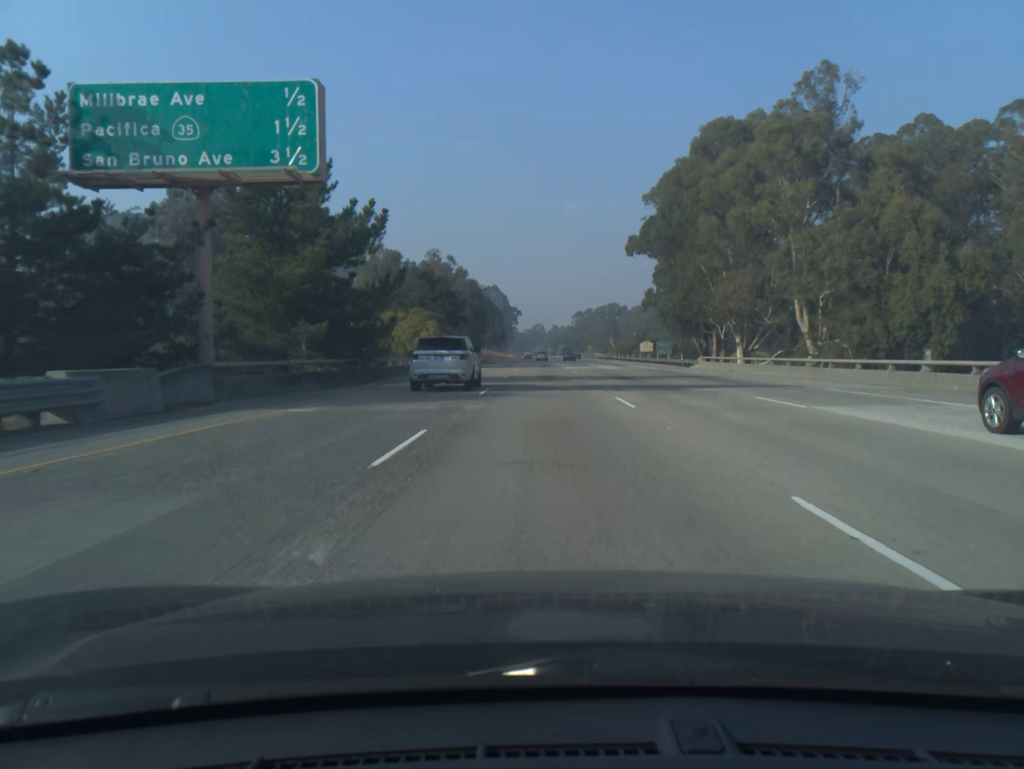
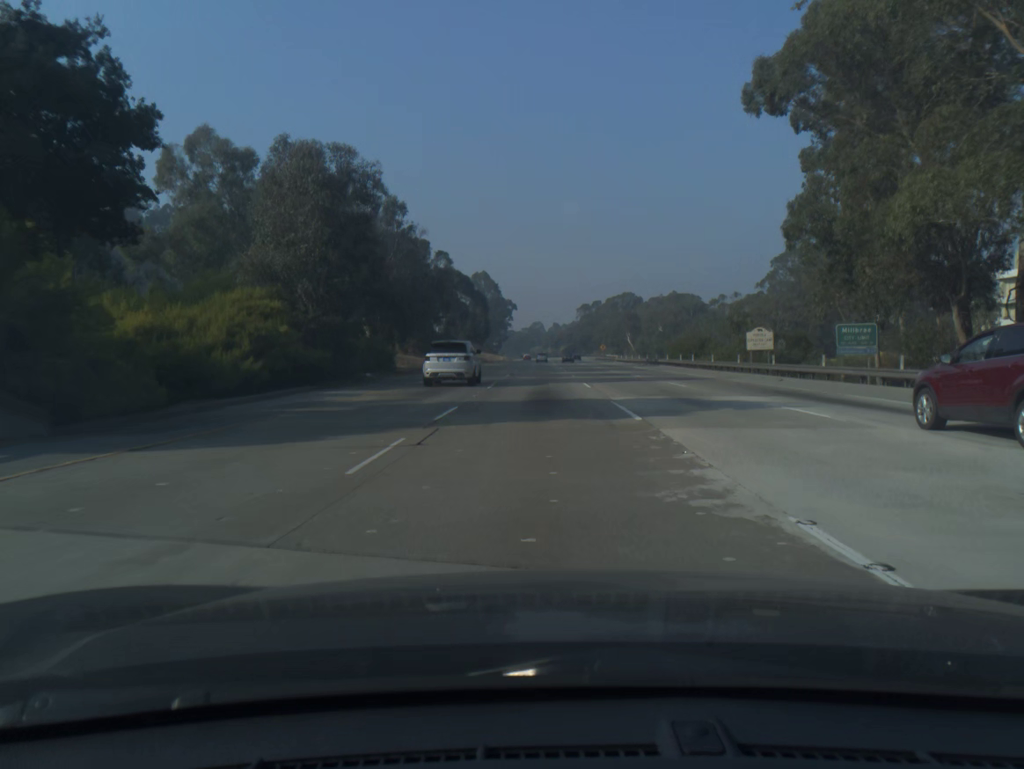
(+0.1, +59.3) m; 0°
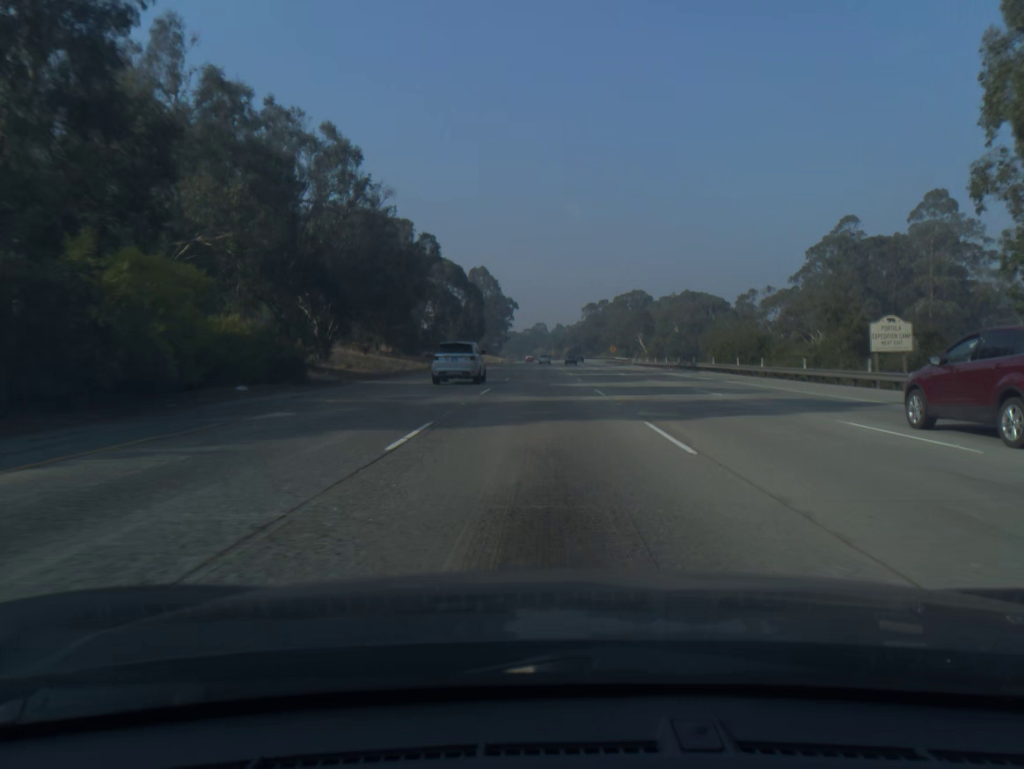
(0.0, +19.7) m; 0°
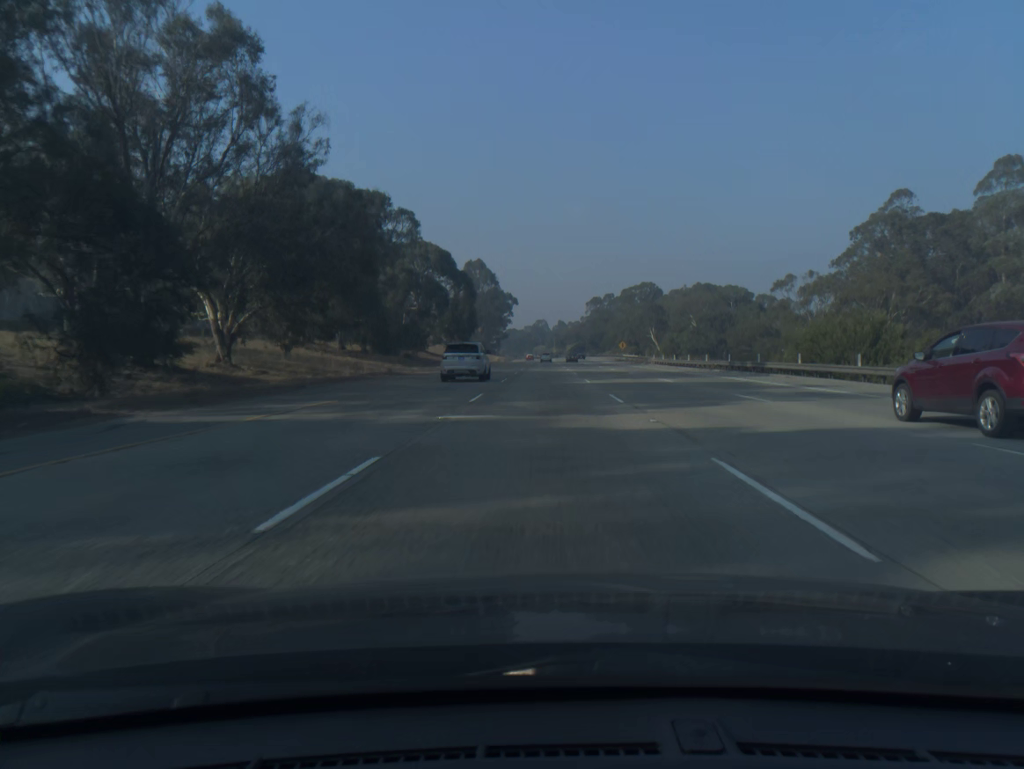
(0.0, +19.6) m; 0°
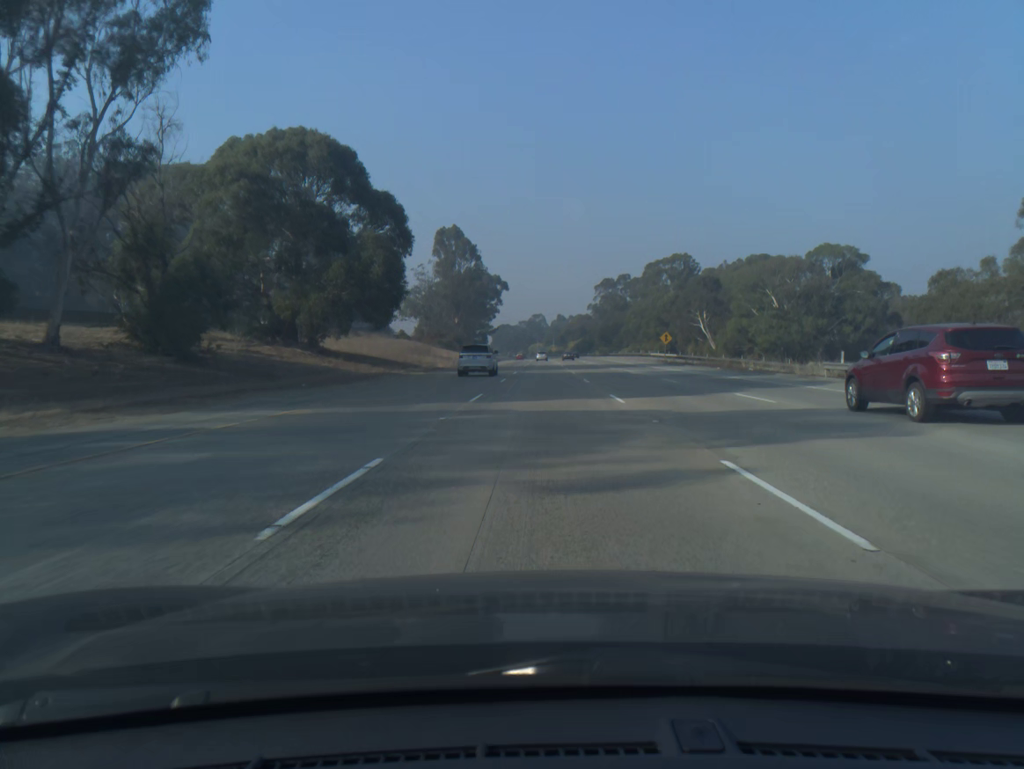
(+0.1, +58.8) m; 0°
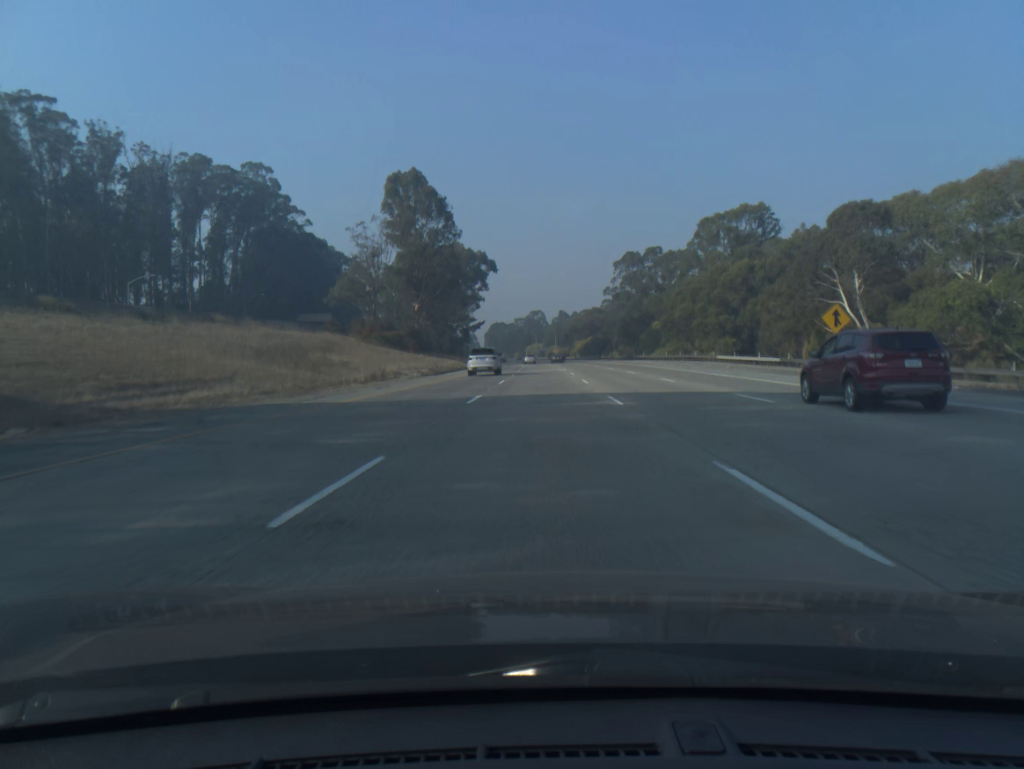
(+0.1, +58.7) m; 0°
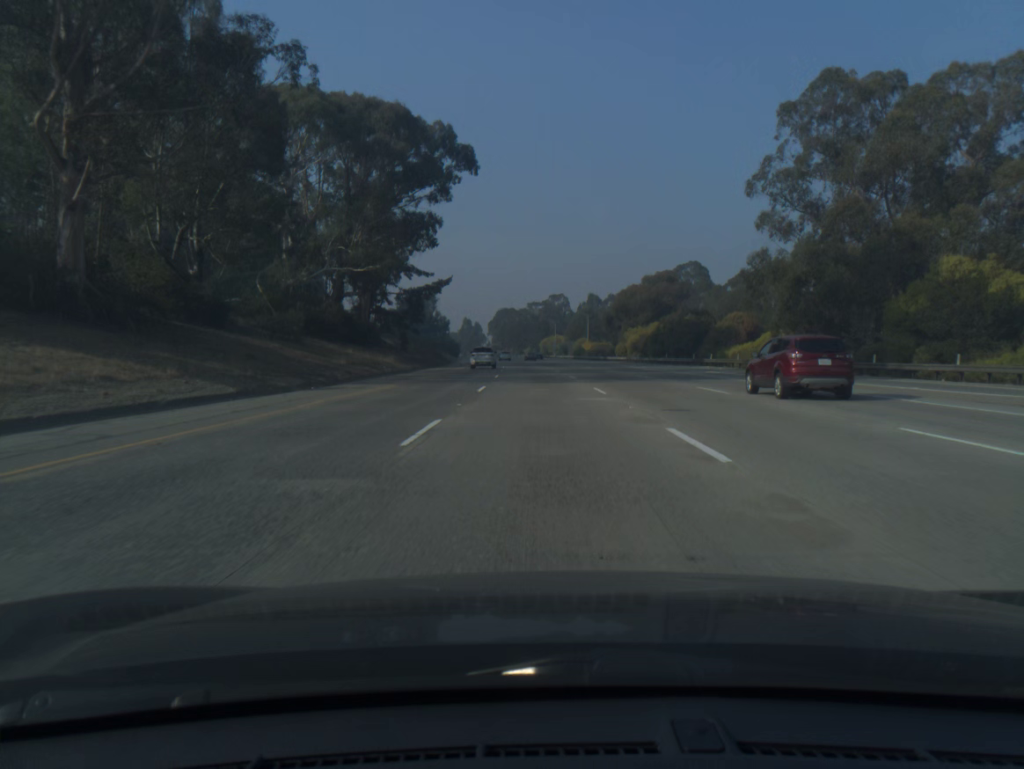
(-0.7, +97.9) m; -1°
